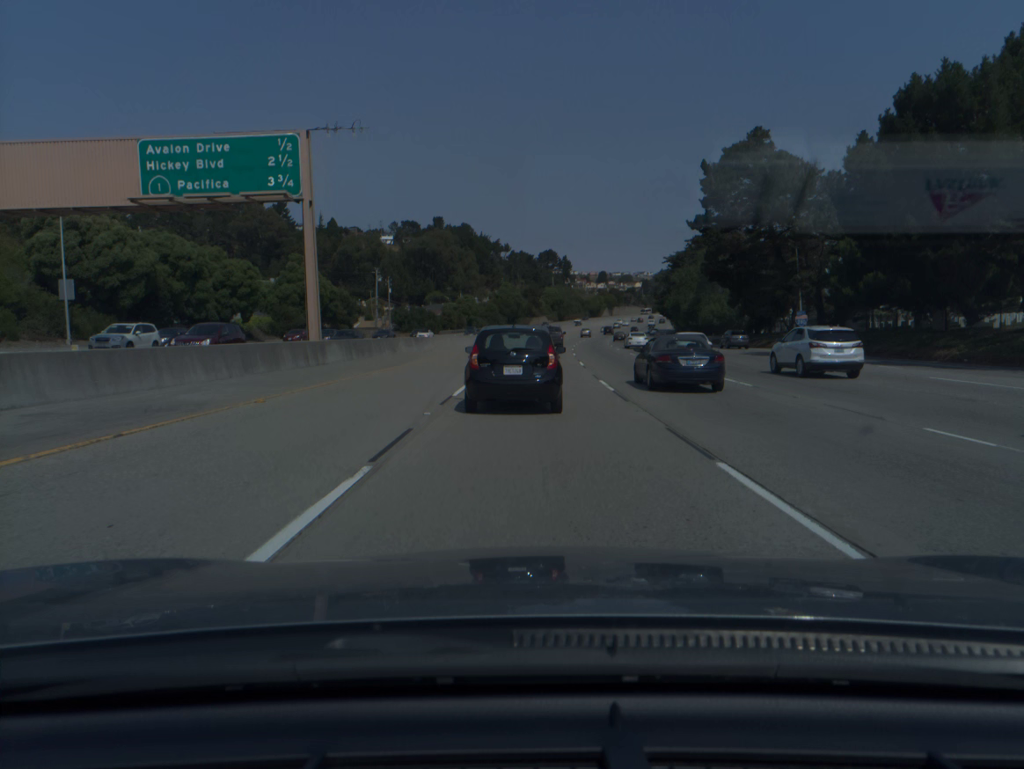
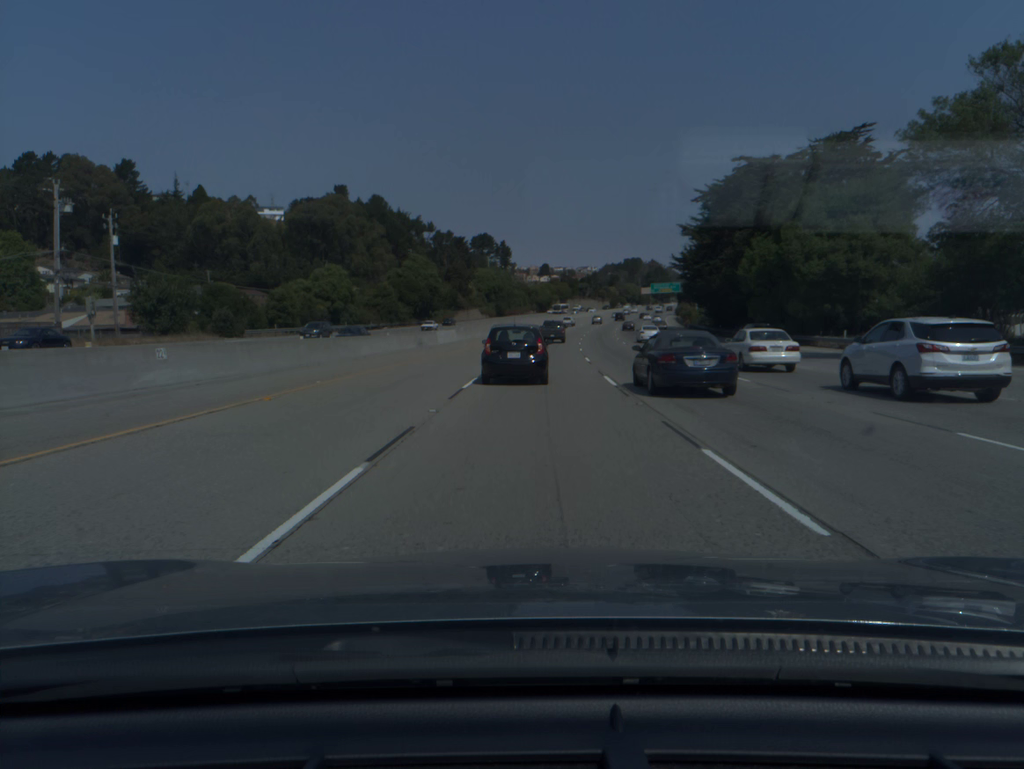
(+3.5, +86.8) m; +4°
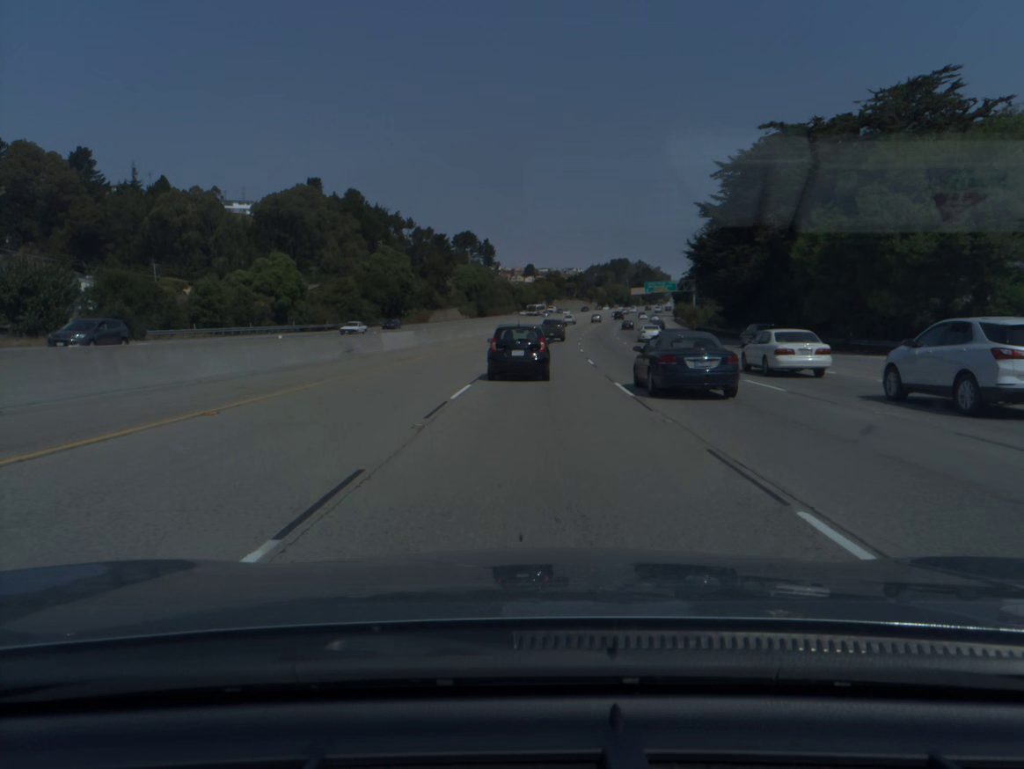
(+0.1, +17.7) m; +1°
